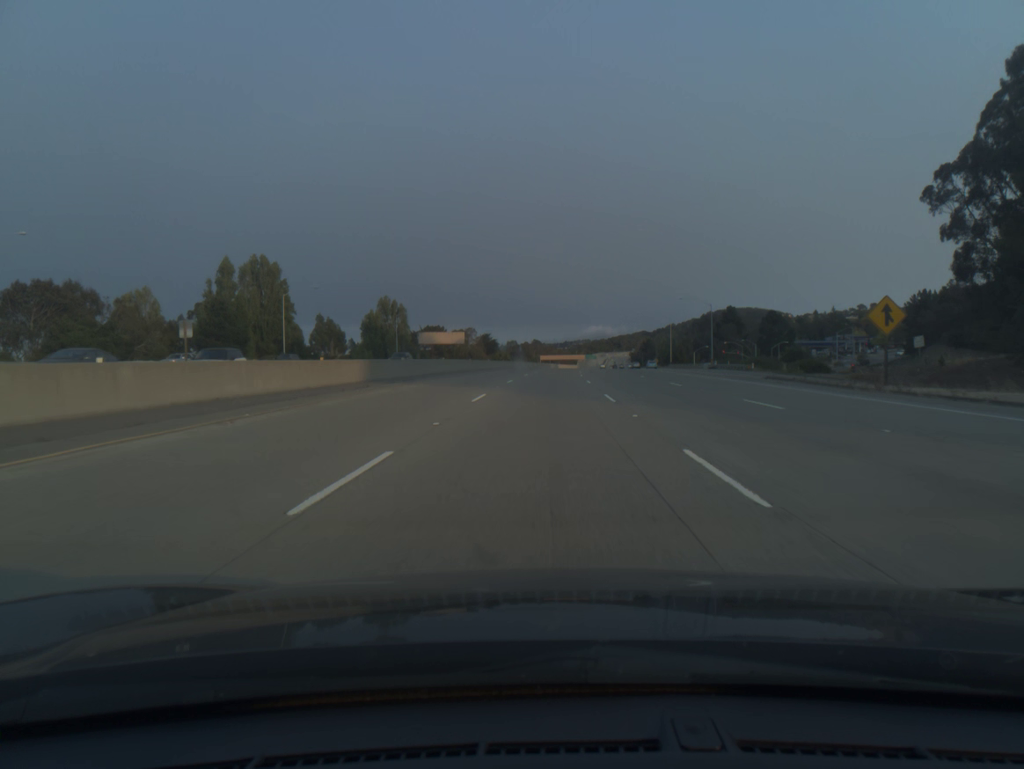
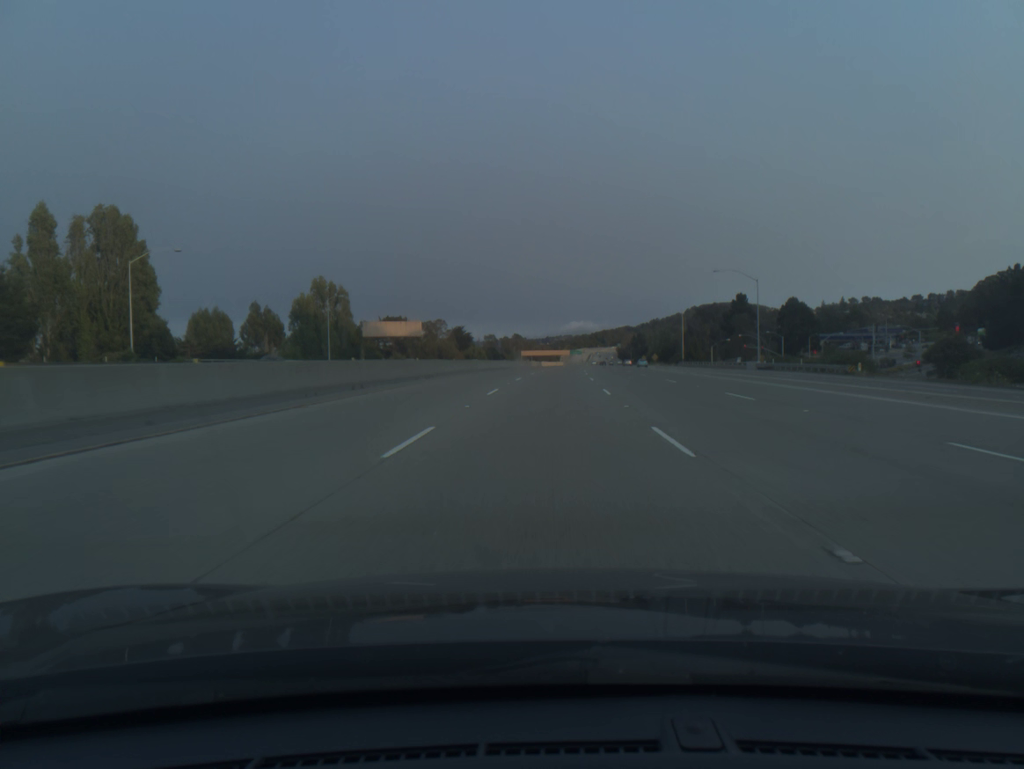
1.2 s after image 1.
(+0.5, +39.6) m; +1°
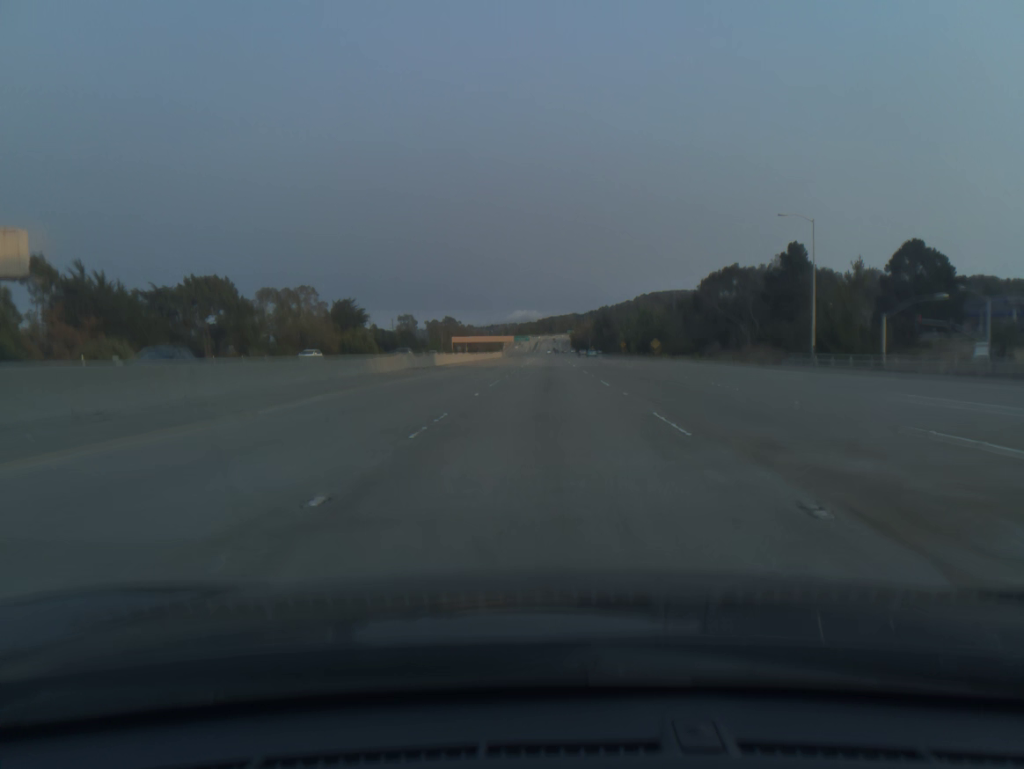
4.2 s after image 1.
(+3.6, +99.0) m; +4°
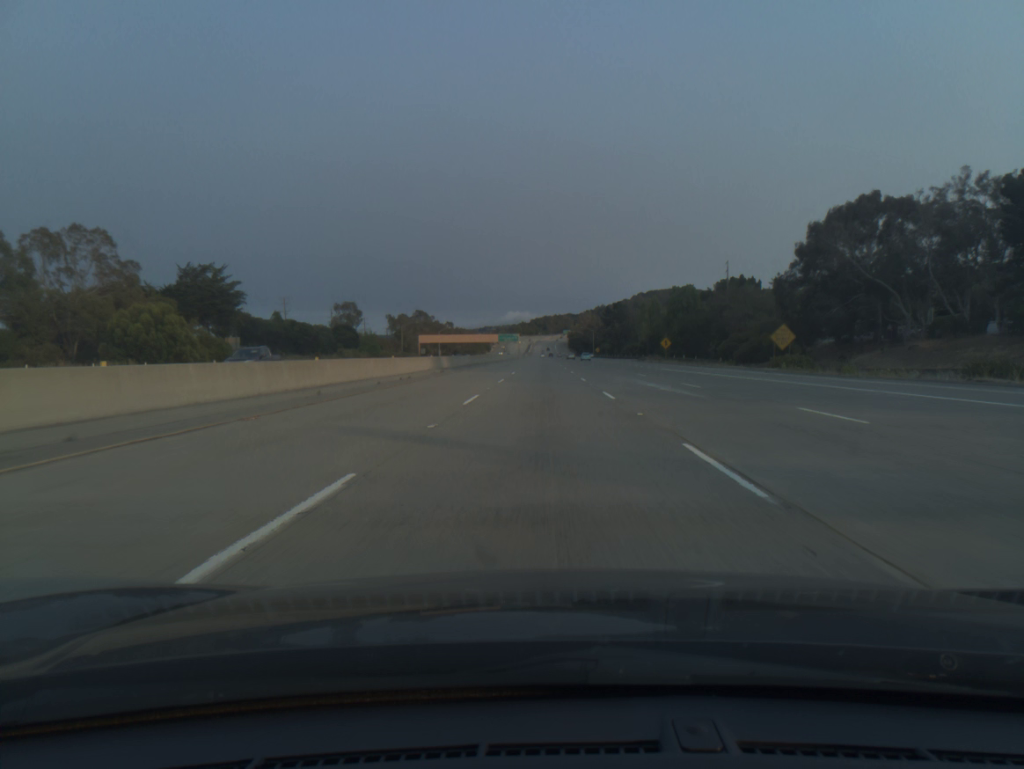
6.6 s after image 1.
(+0.7, +79.0) m; 0°
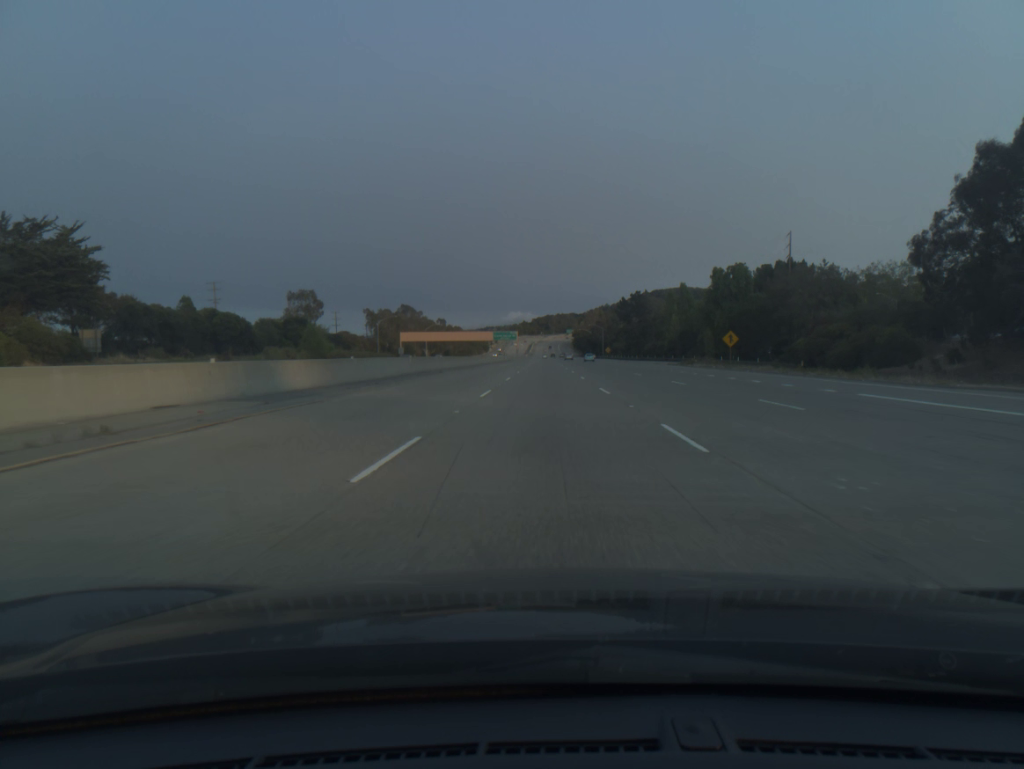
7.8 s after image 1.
(-0.1, +39.4) m; 0°
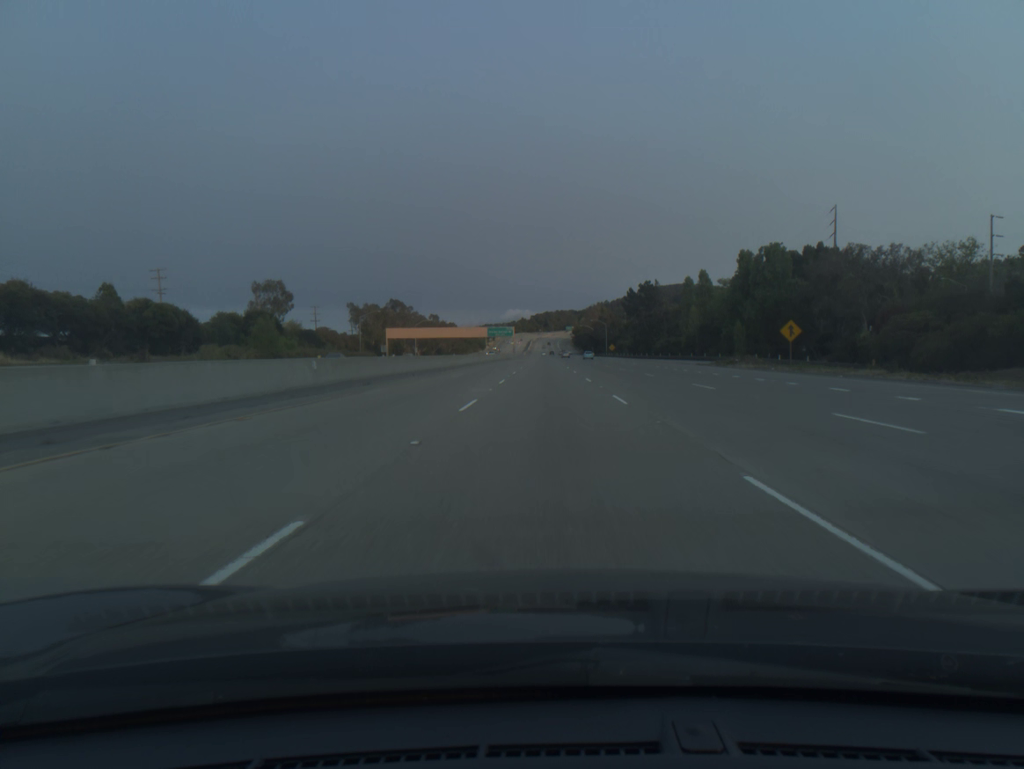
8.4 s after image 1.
(0.0, +19.7) m; 0°
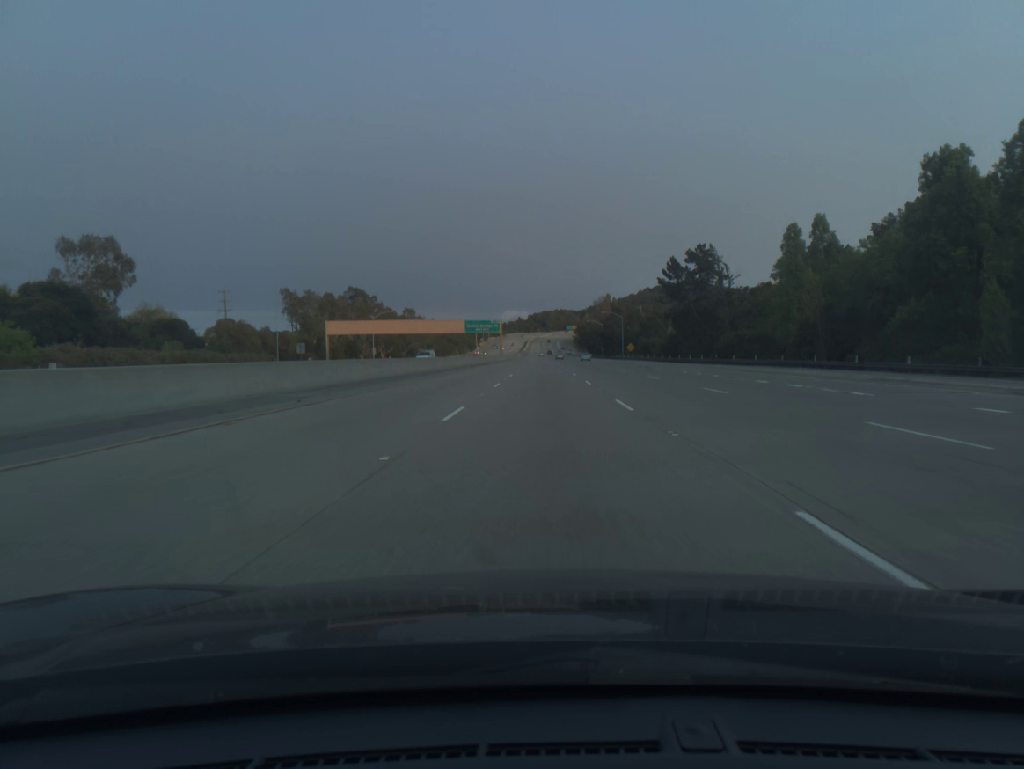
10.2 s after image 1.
(+0.1, +59.0) m; 0°
